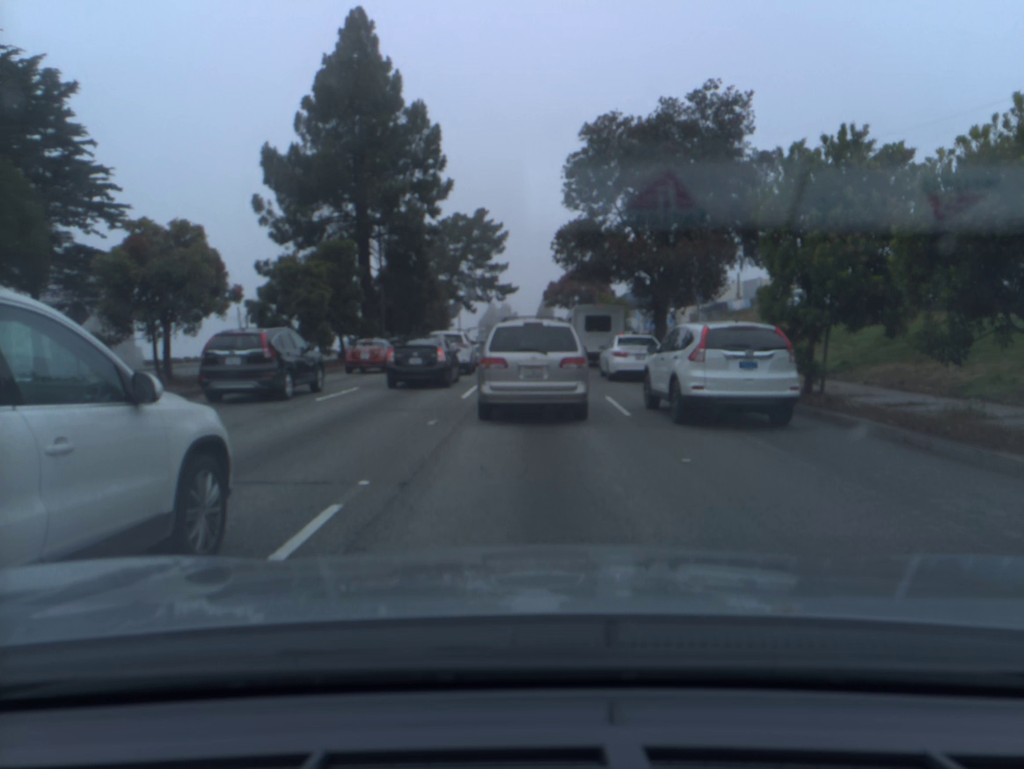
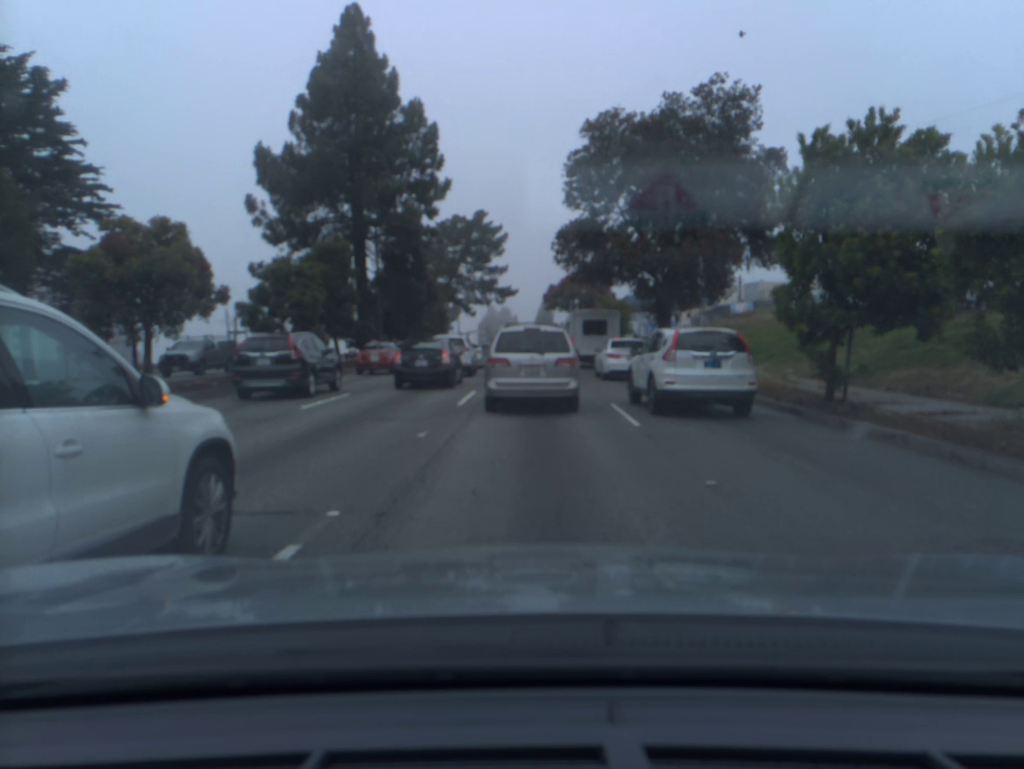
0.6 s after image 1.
(0.0, +1.1) m; 0°
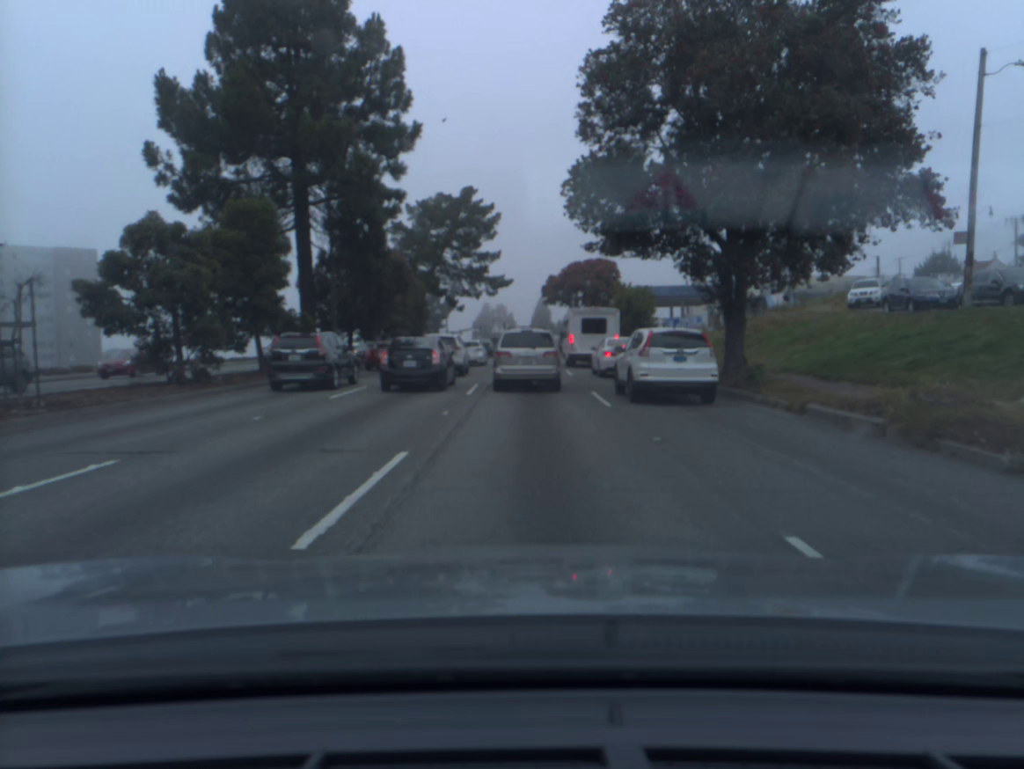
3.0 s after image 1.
(0.0, +11.4) m; 0°
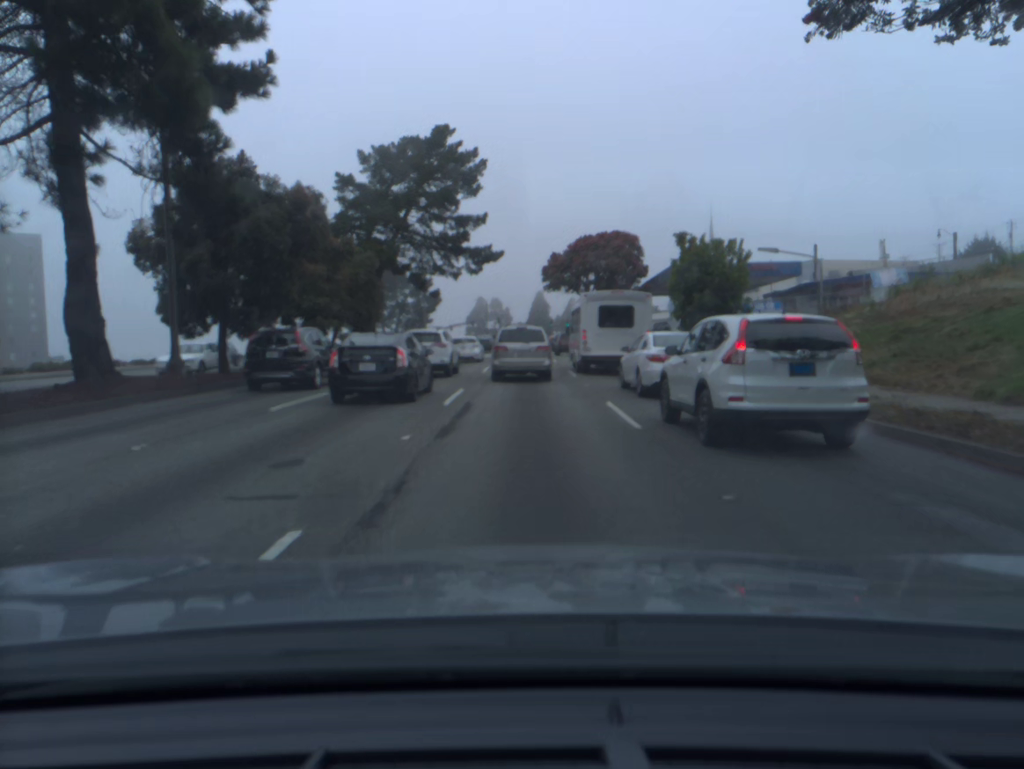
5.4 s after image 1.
(0.0, +18.6) m; 0°
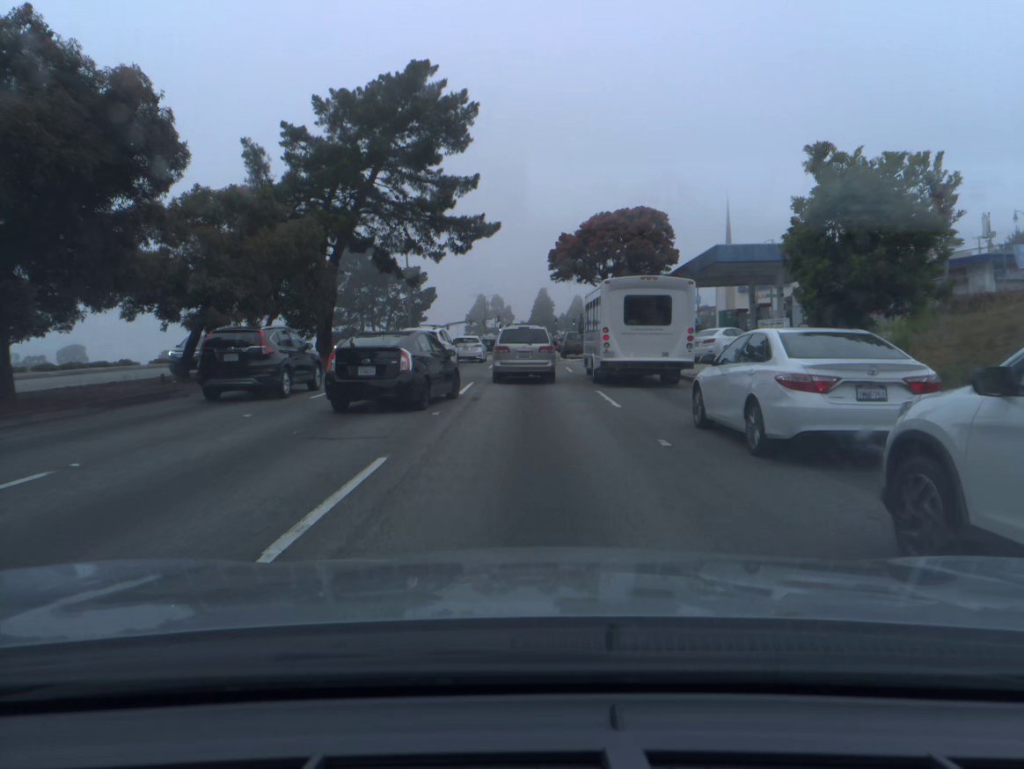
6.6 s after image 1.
(0.0, +11.2) m; 0°
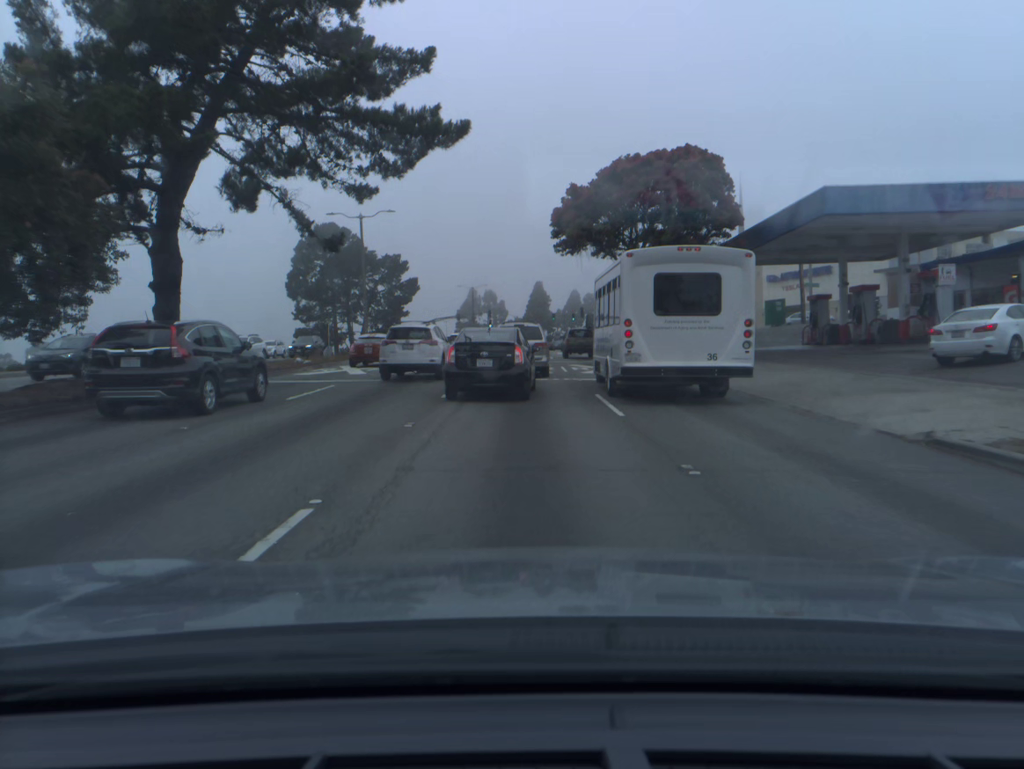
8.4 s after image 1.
(+0.2, +17.0) m; +1°
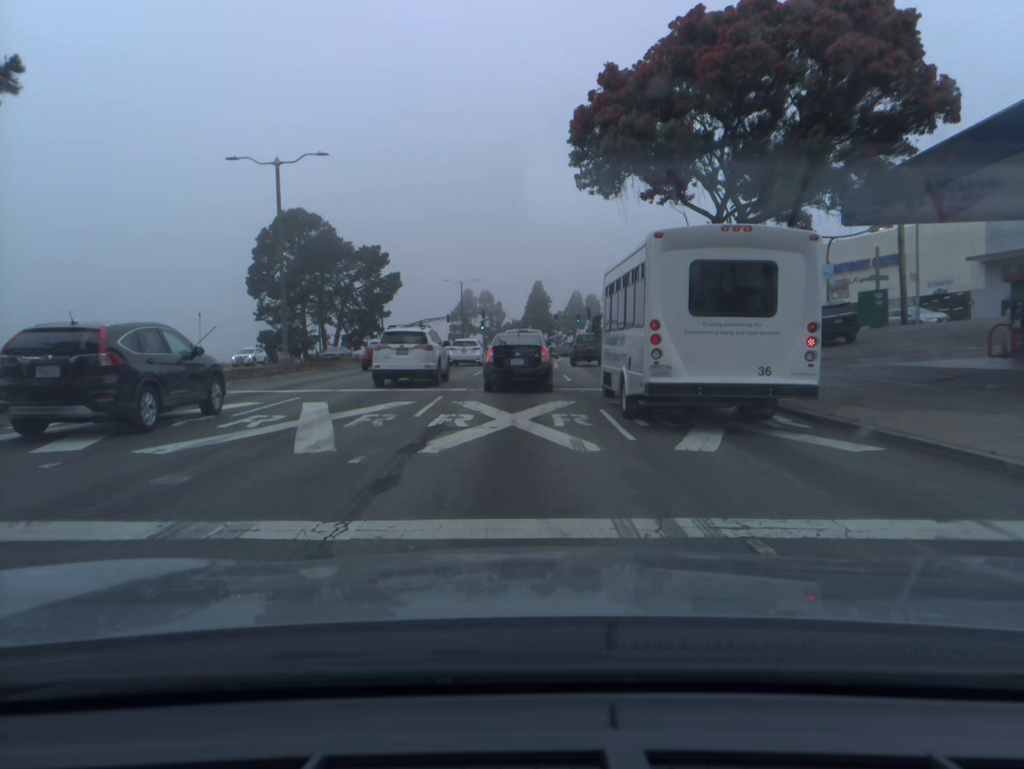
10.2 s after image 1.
(0.0, +17.5) m; 0°
